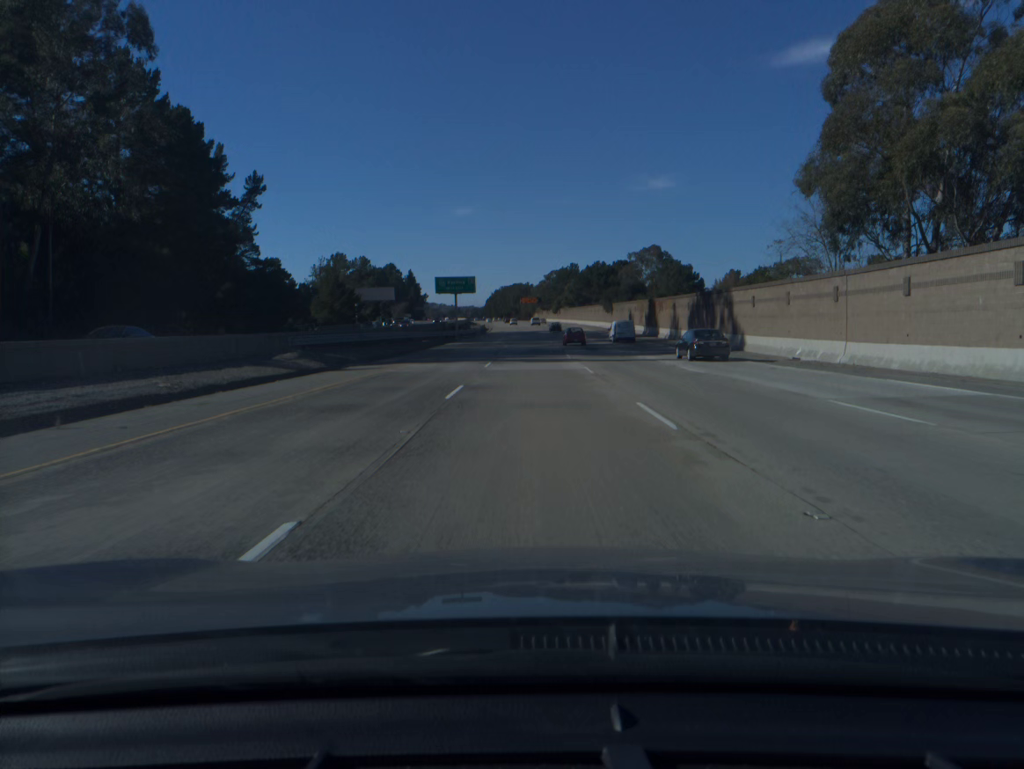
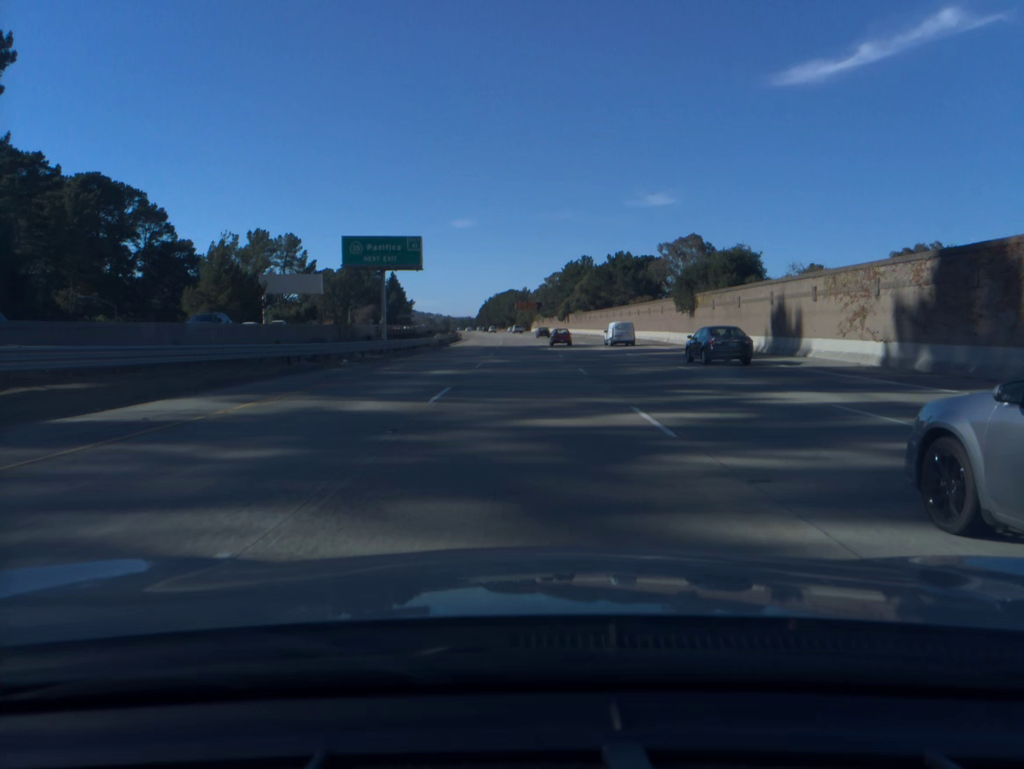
(+0.1, +59.4) m; 0°
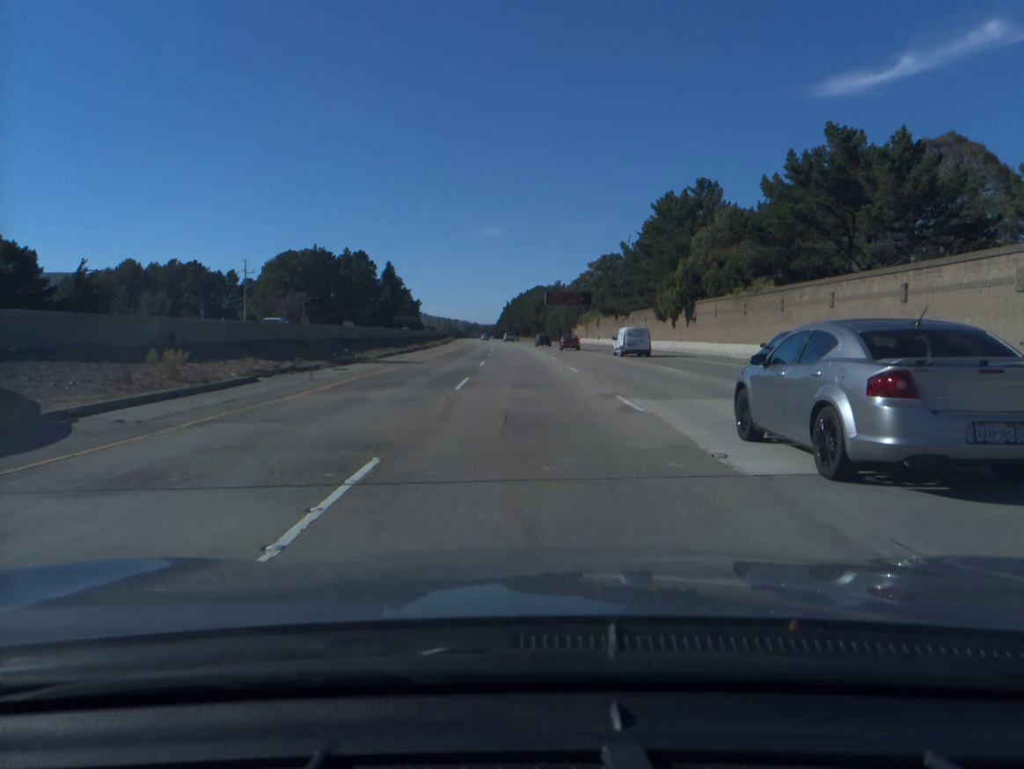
(-1.6, +98.8) m; -2°
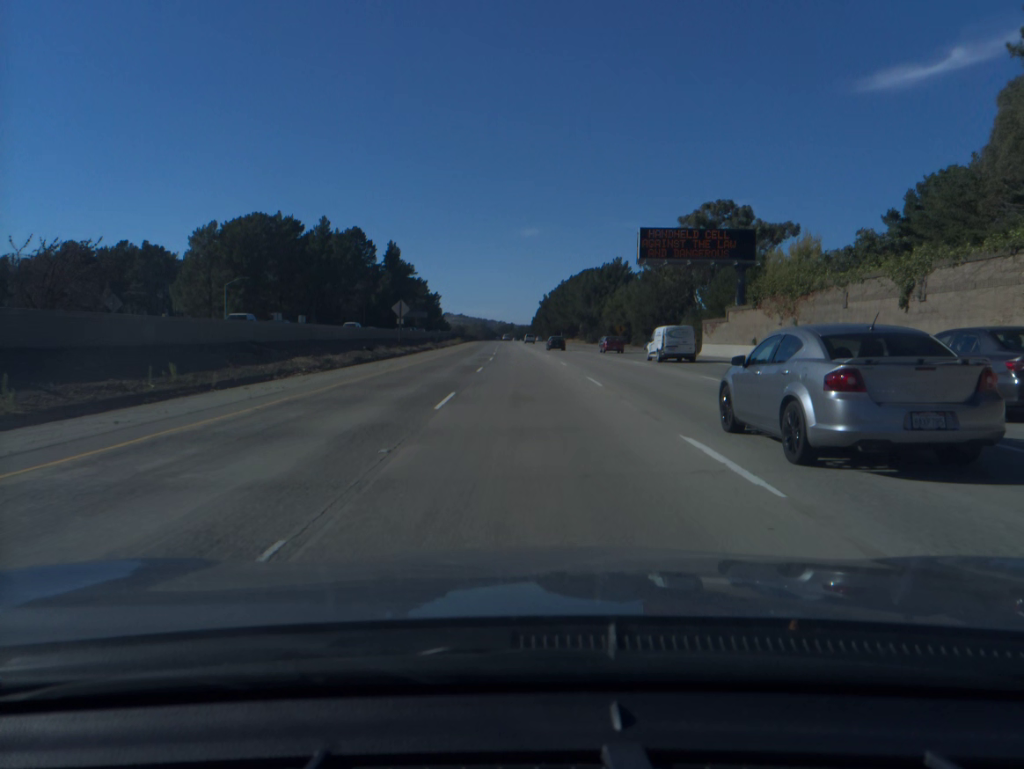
(-1.9, +79.5) m; -3°
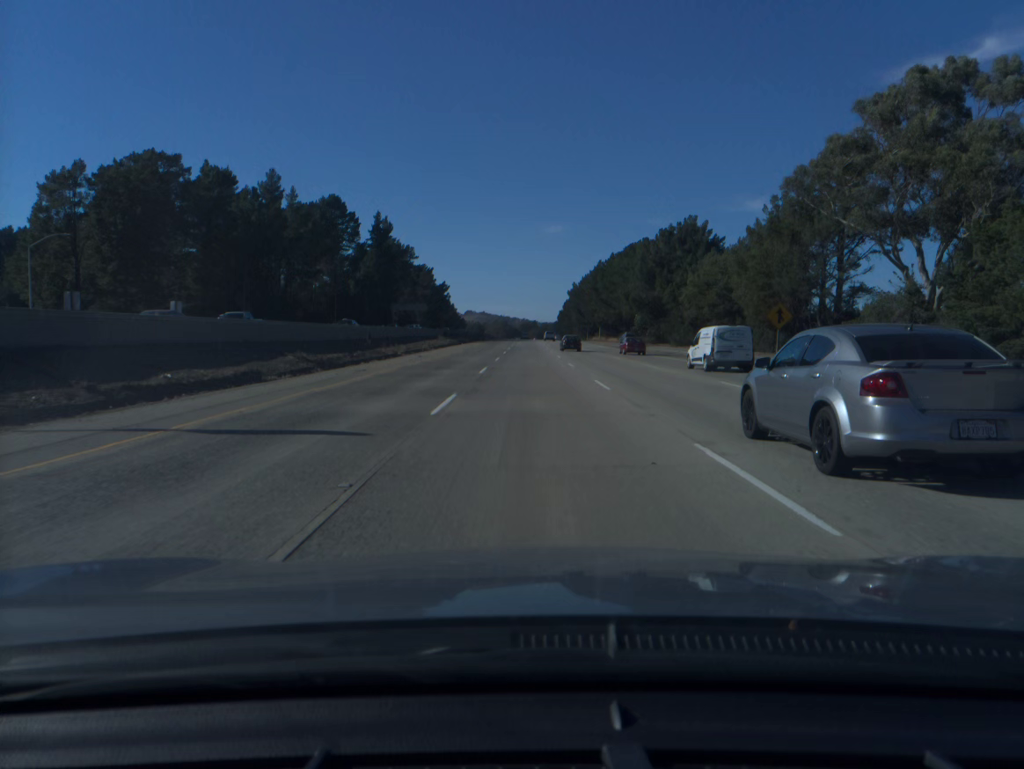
(-0.9, +59.9) m; -2°
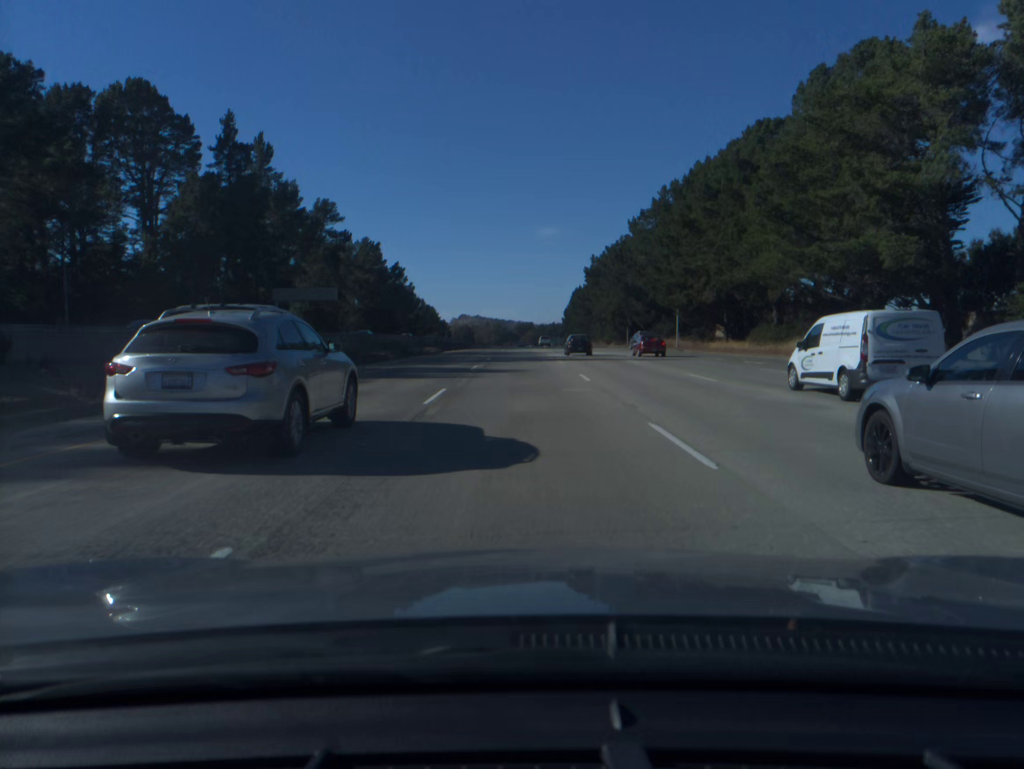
(0.0, +99.9) m; 0°
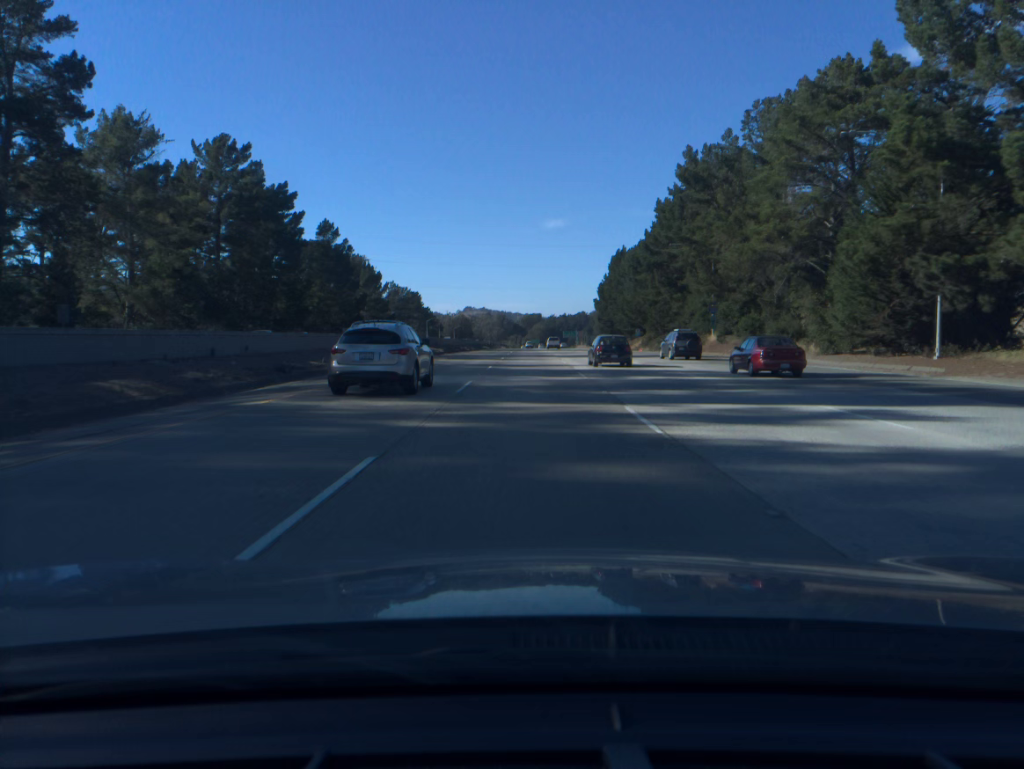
(-0.7, +99.2) m; 0°
